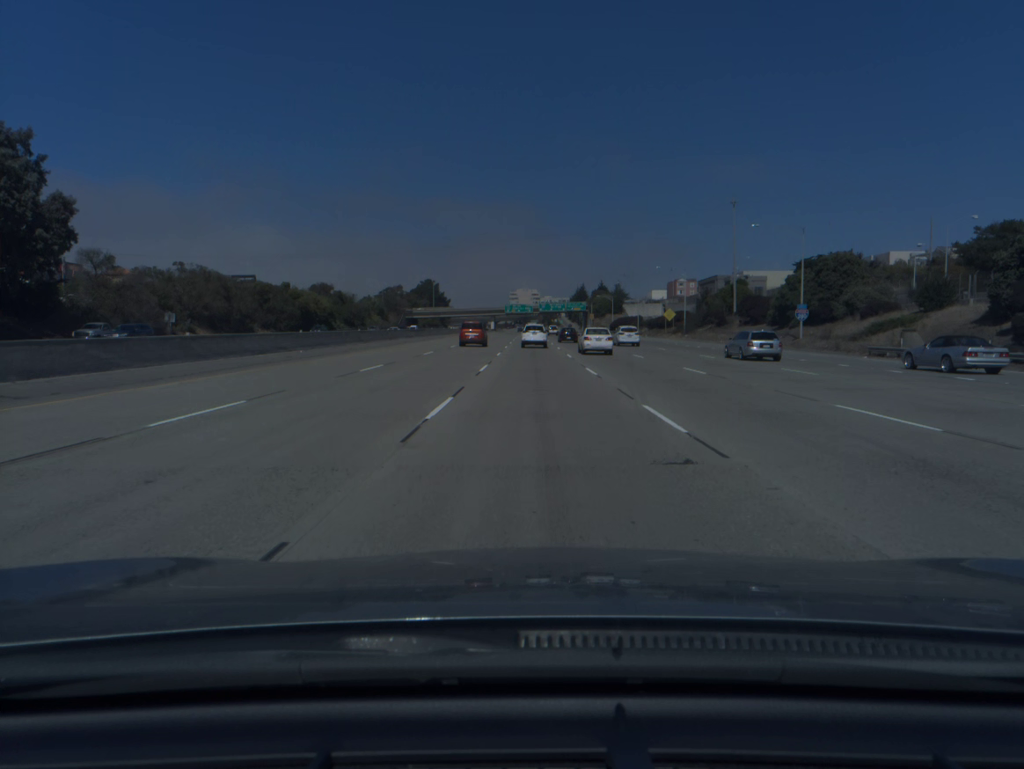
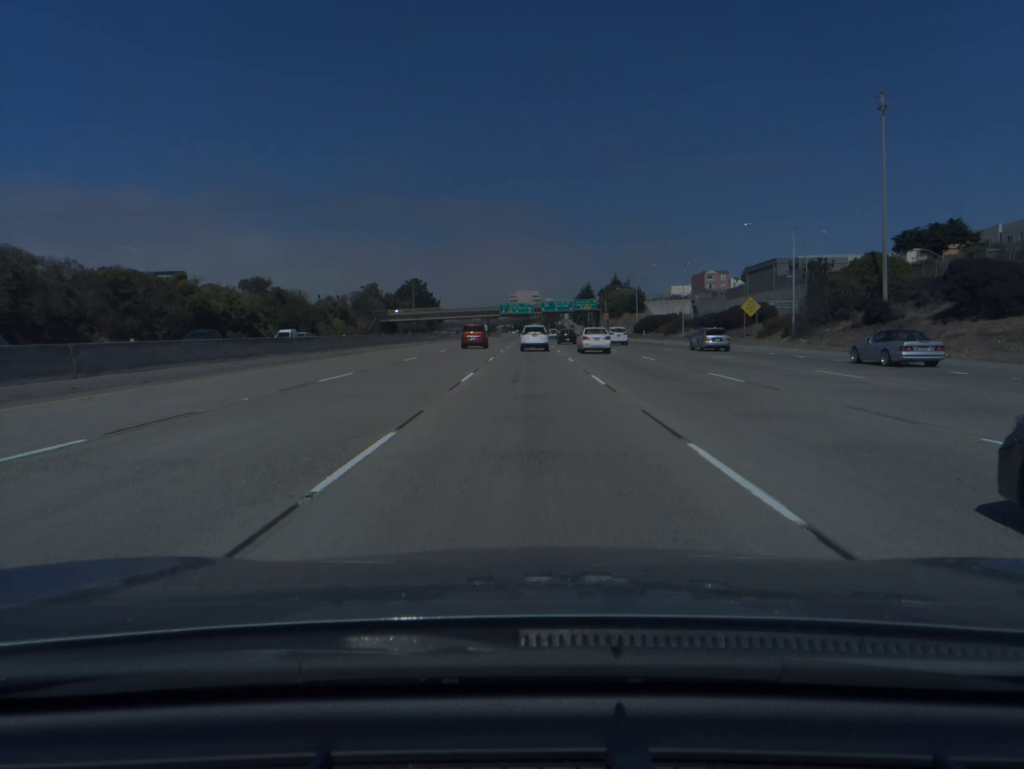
(+0.1, +47.7) m; 0°
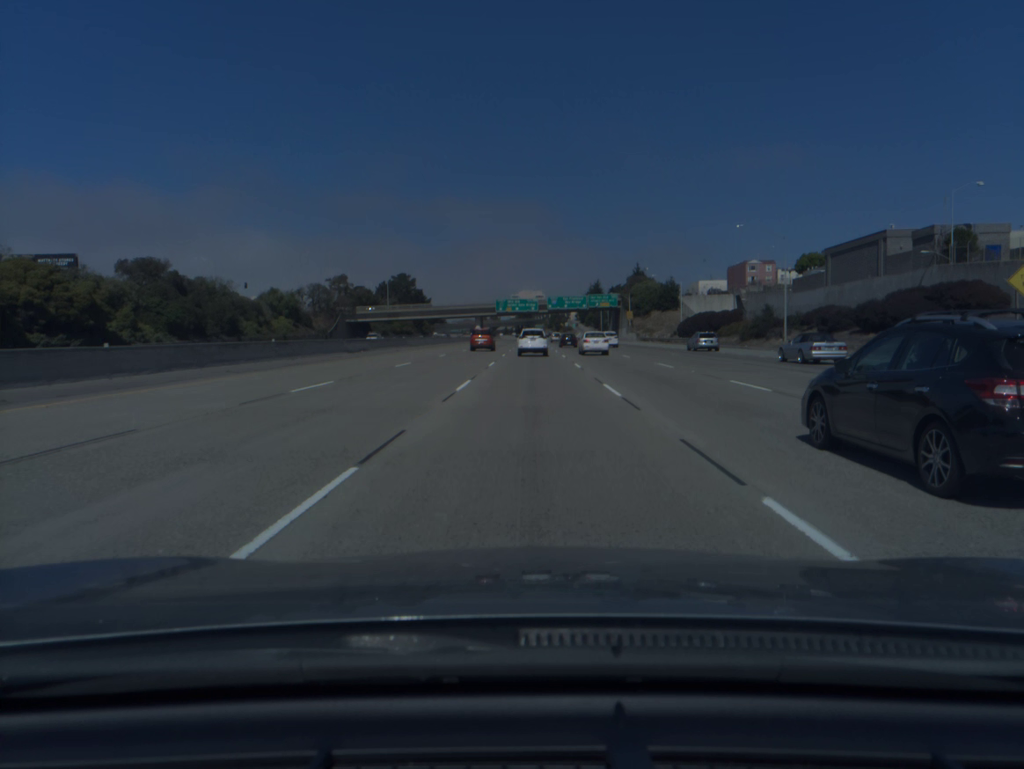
(-0.2, +45.7) m; 0°
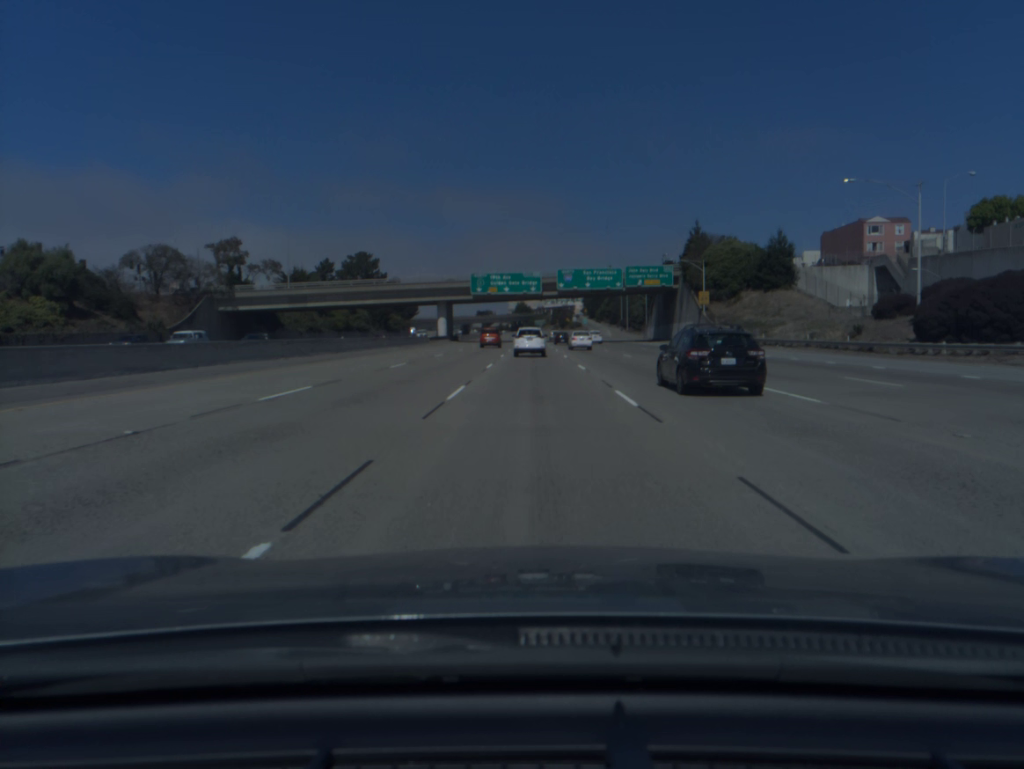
(0.0, +73.1) m; 0°
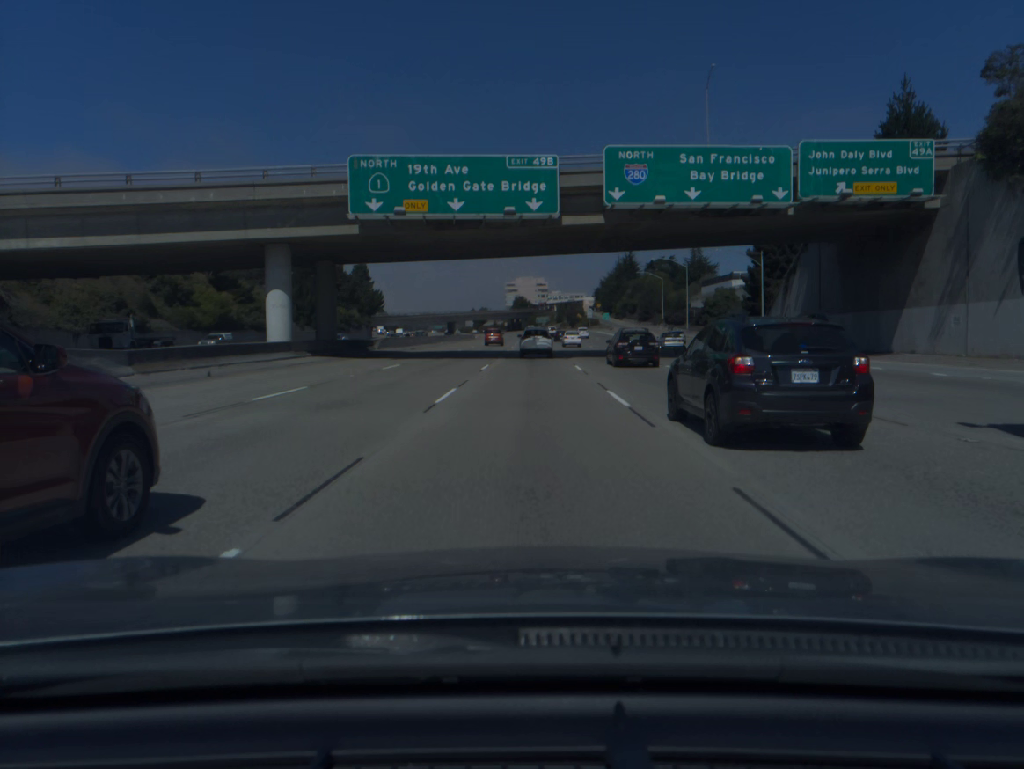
(+0.2, +71.5) m; 0°
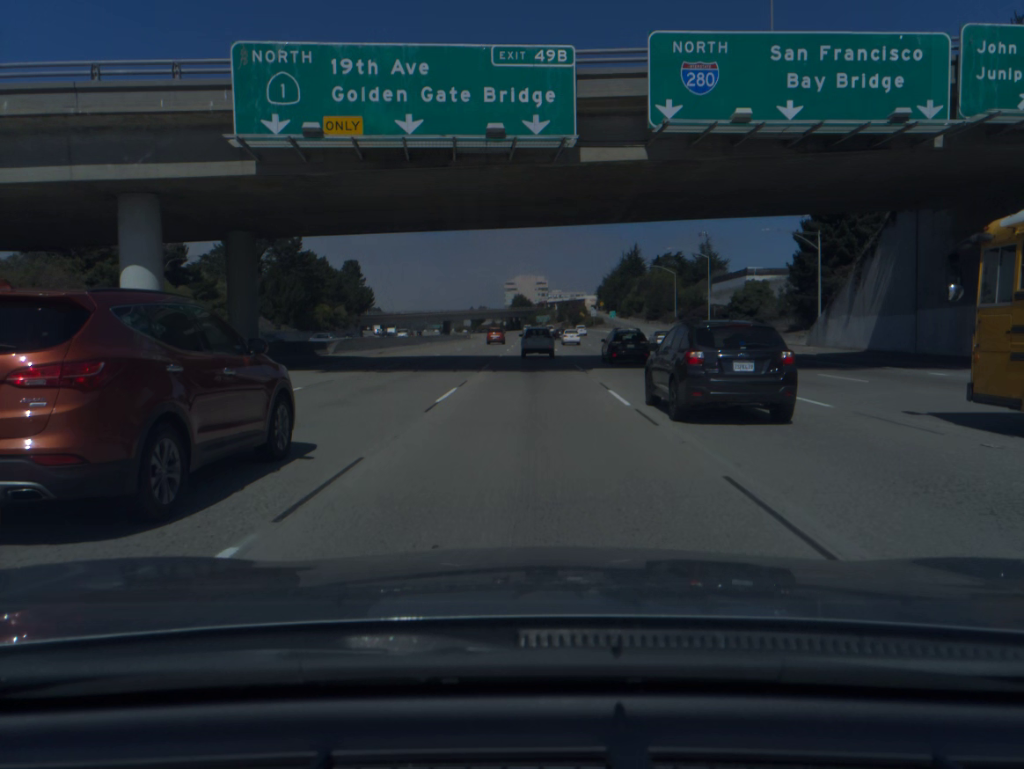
(0.0, +14.2) m; 0°
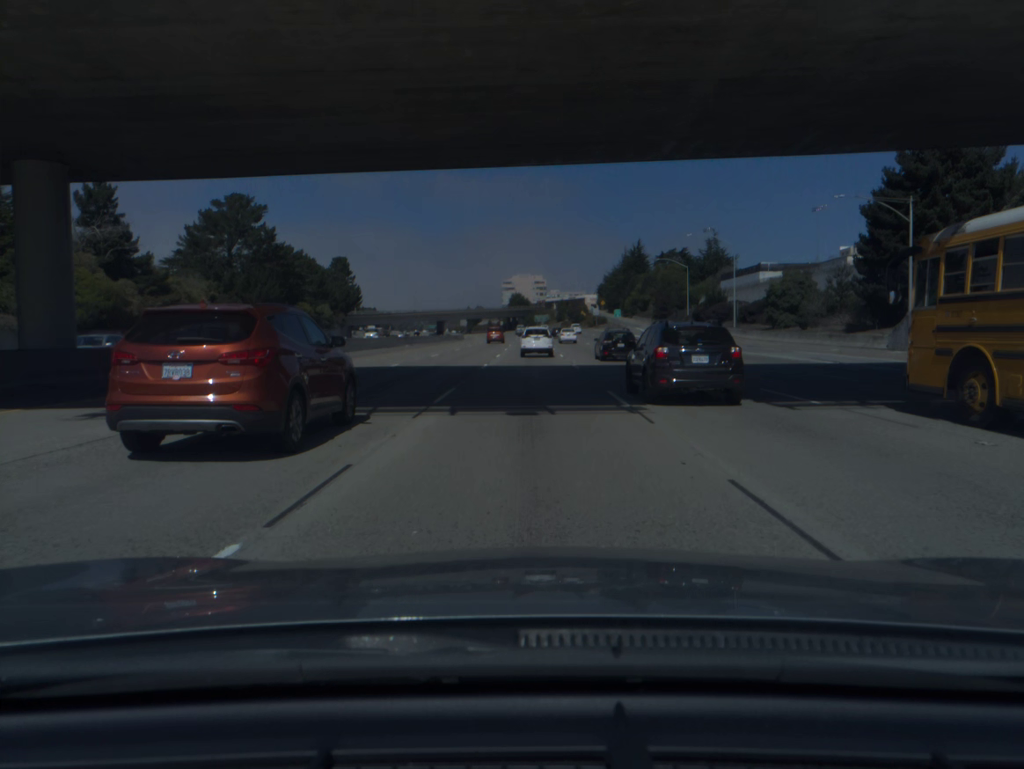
(0.0, +14.1) m; 0°
